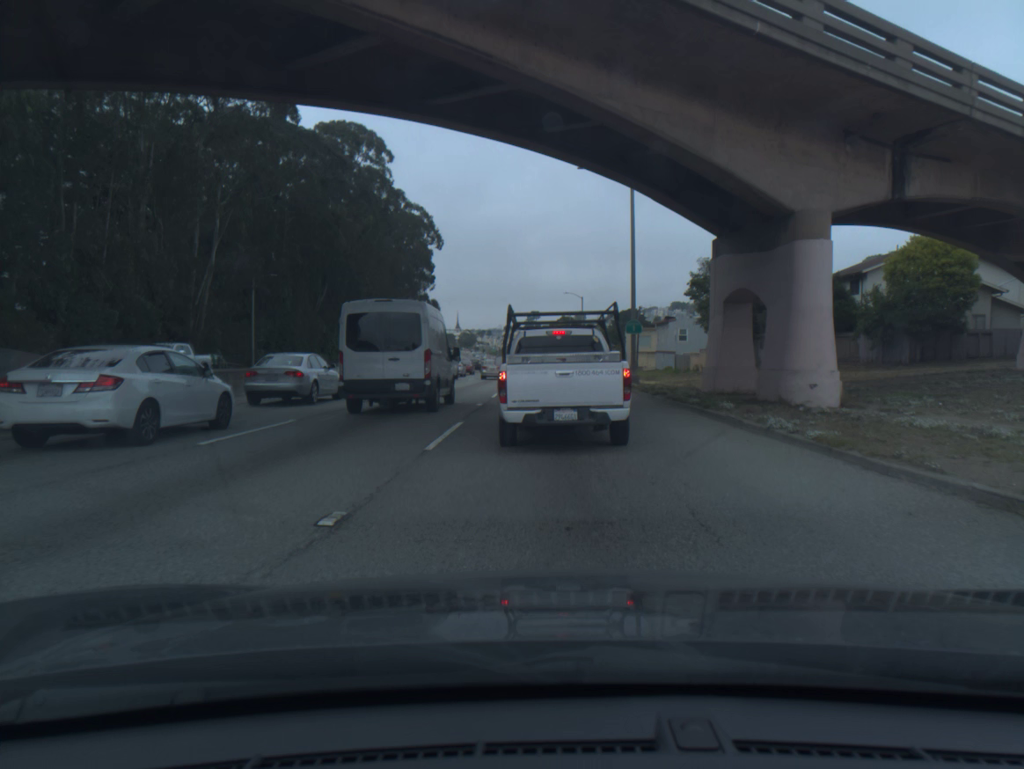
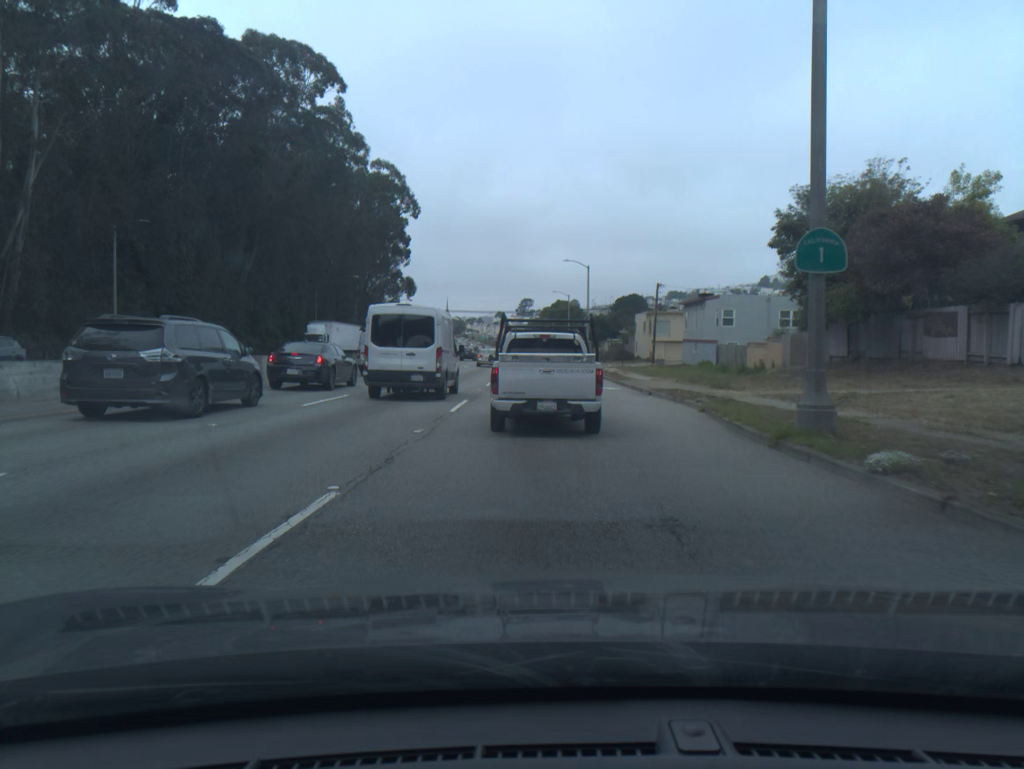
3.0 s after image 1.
(+0.1, +22.6) m; +1°
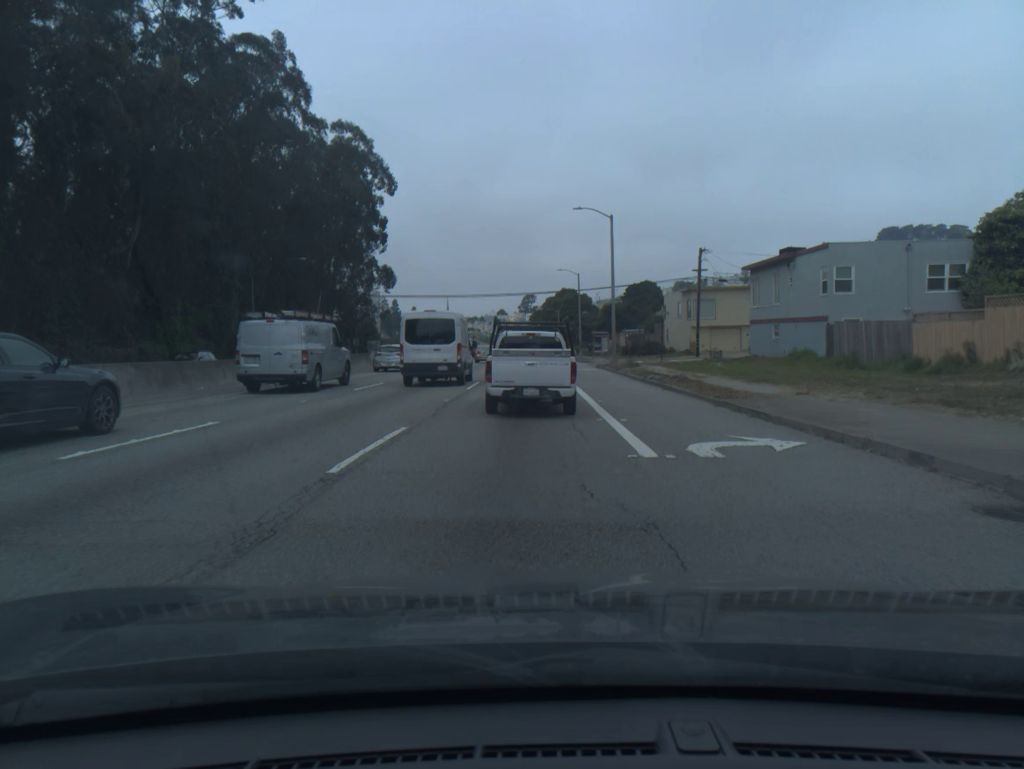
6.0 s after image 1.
(-0.1, +23.3) m; -1°
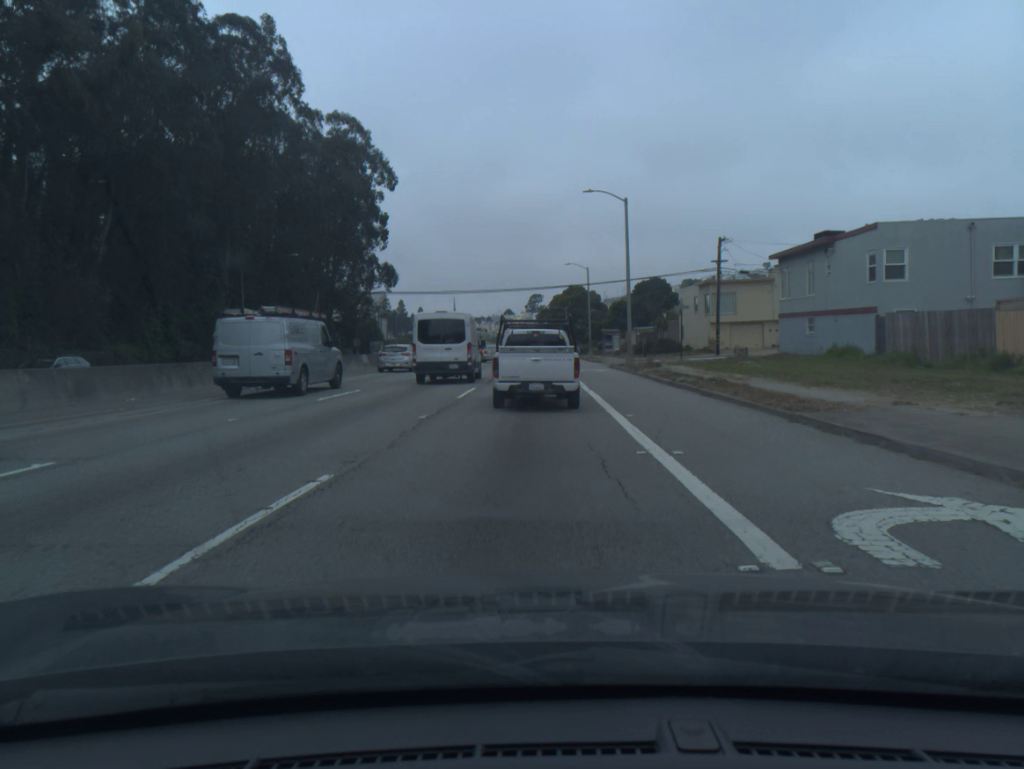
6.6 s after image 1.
(0.0, +4.8) m; -1°
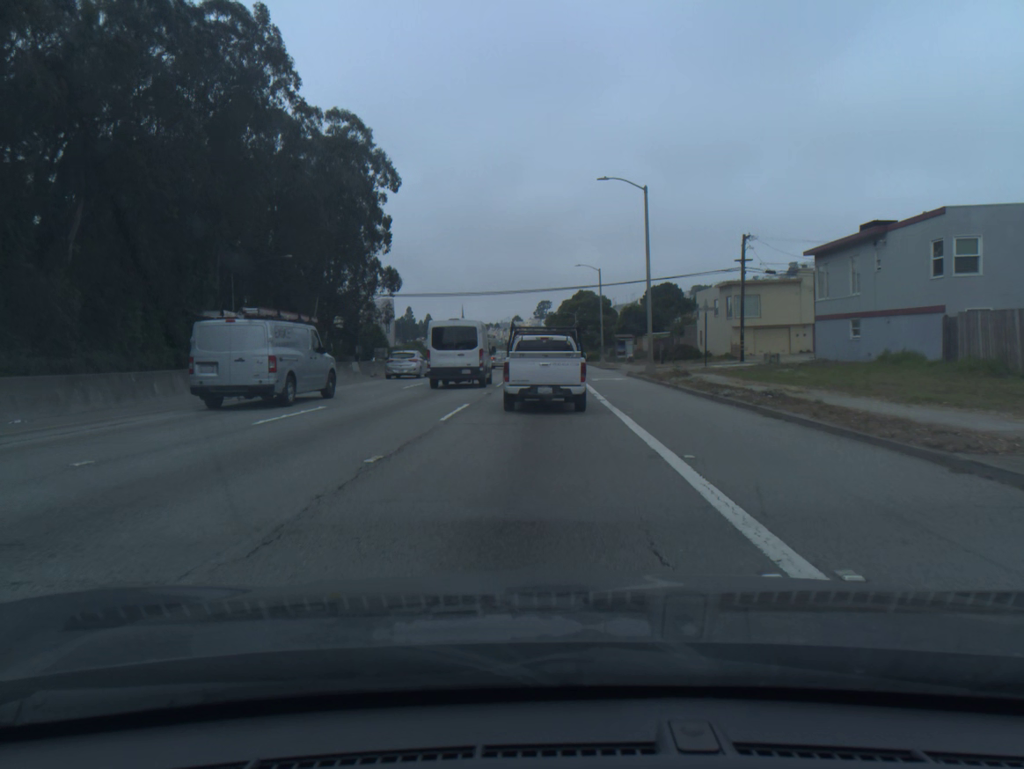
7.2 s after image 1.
(0.0, +4.8) m; 0°
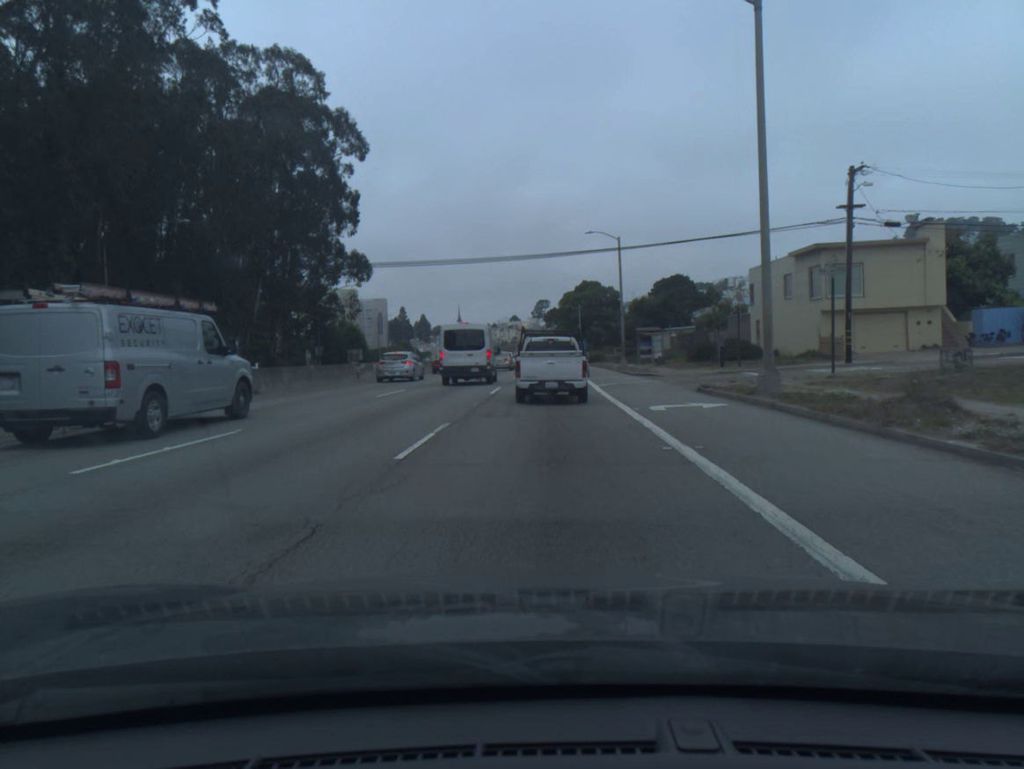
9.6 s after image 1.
(0.0, +20.1) m; 0°
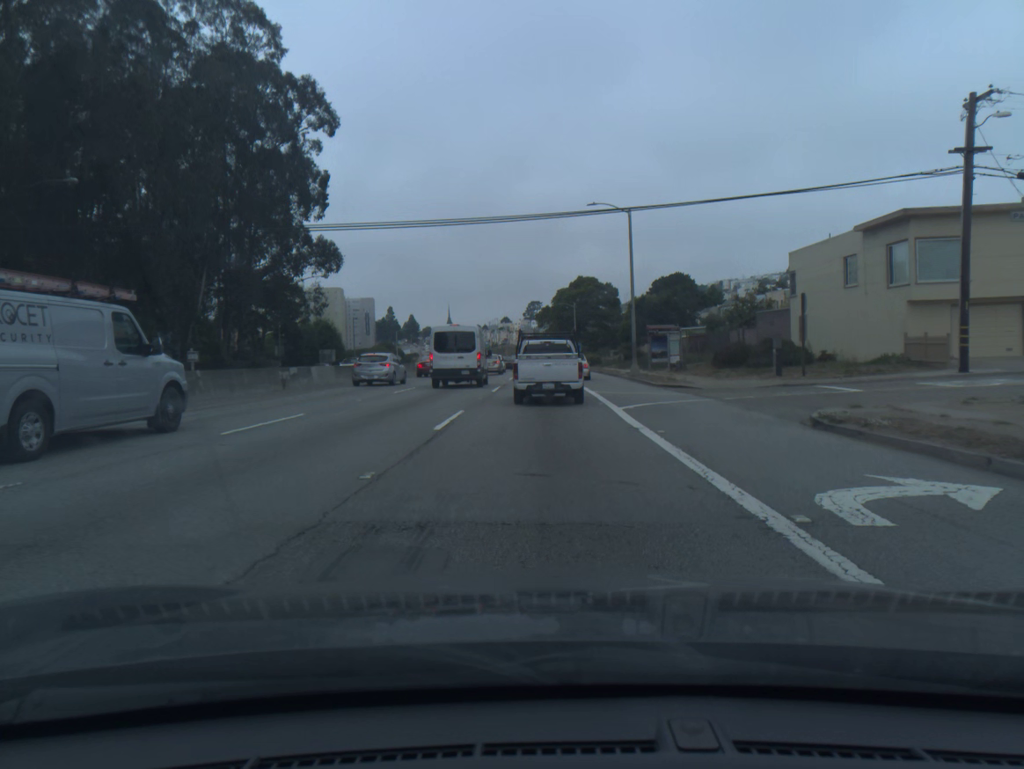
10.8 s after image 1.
(0.0, +10.7) m; +1°
